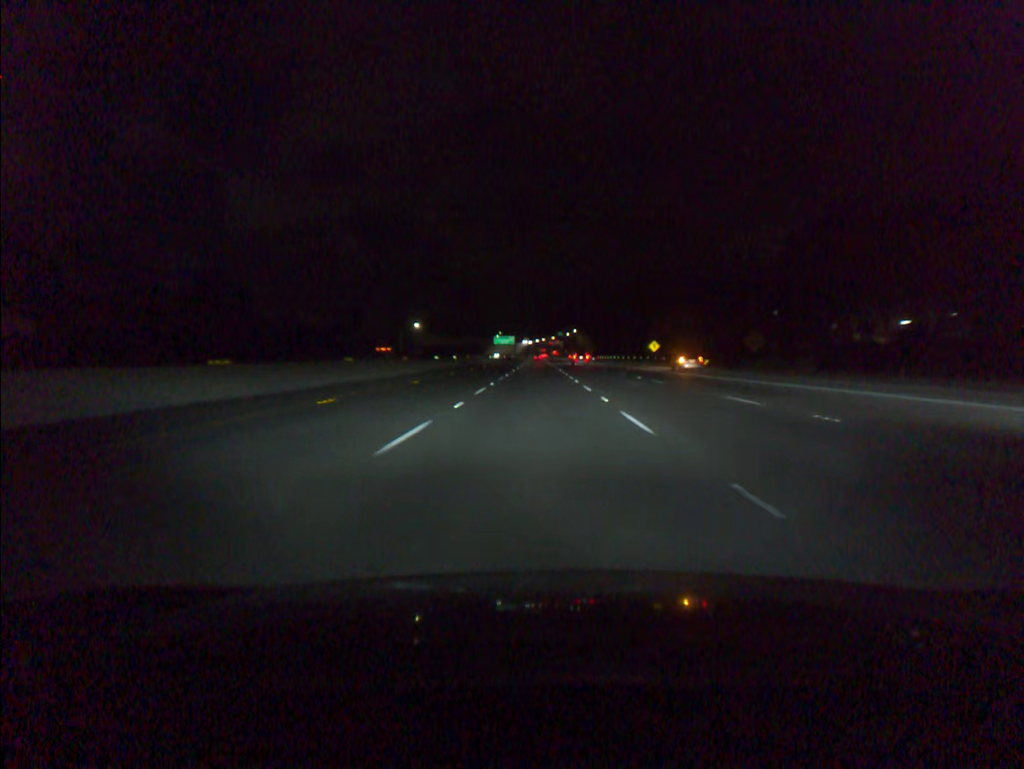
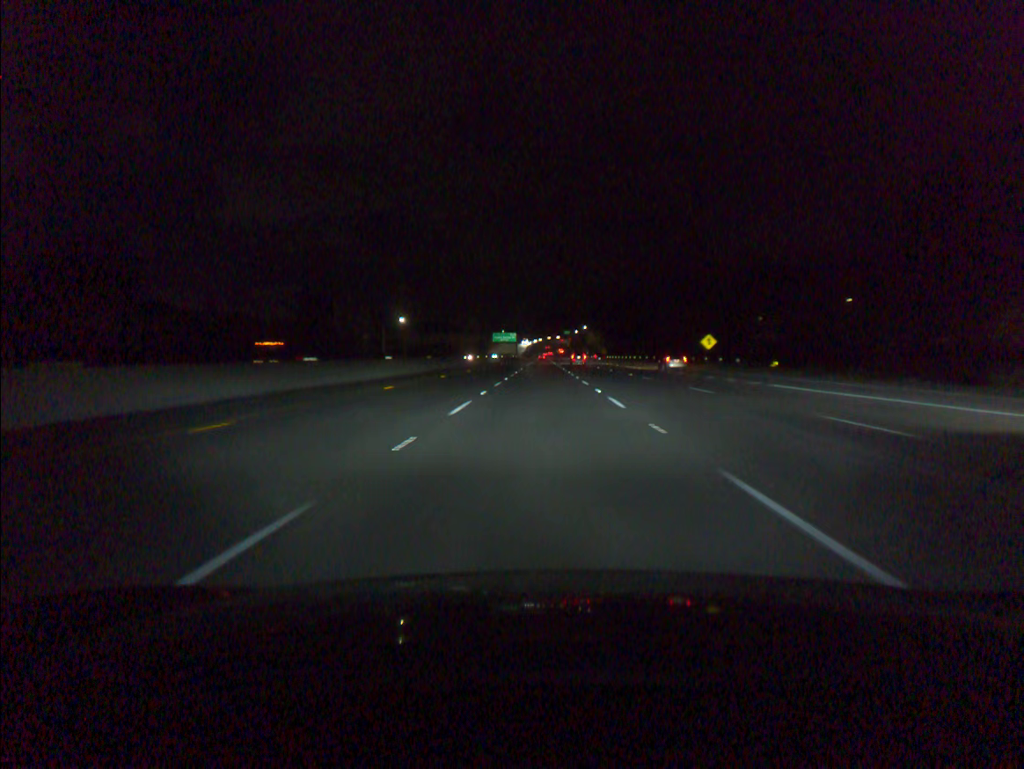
(-0.1, +36.7) m; 0°
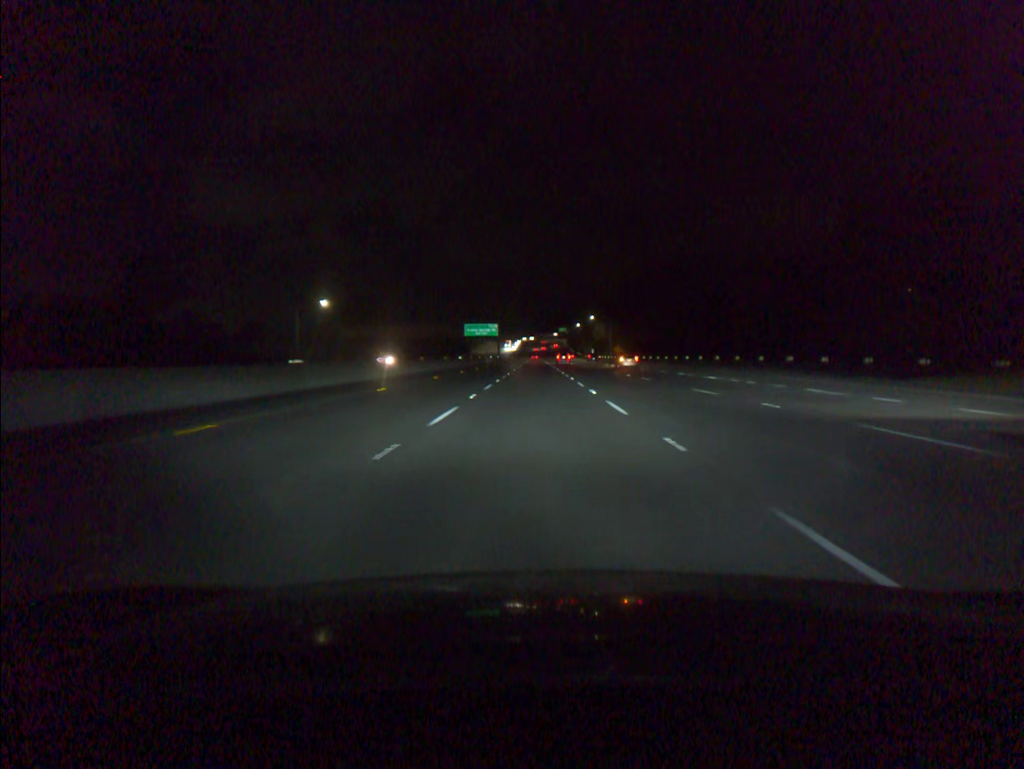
(+0.3, +73.3) m; +1°
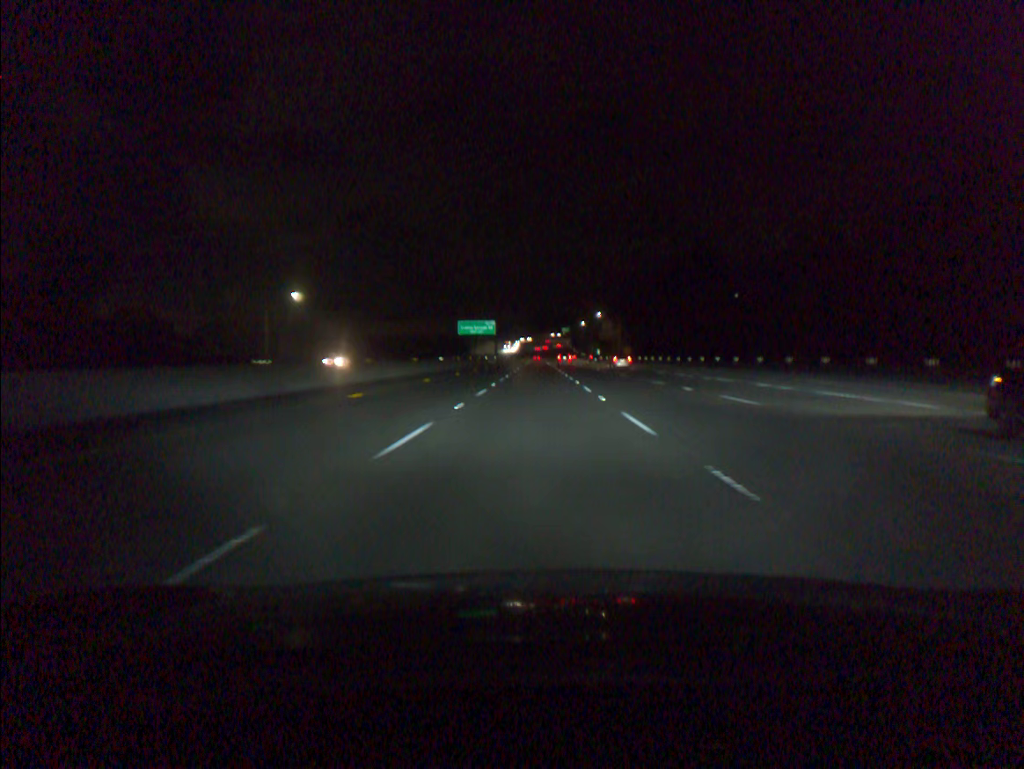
(0.0, +18.3) m; 0°
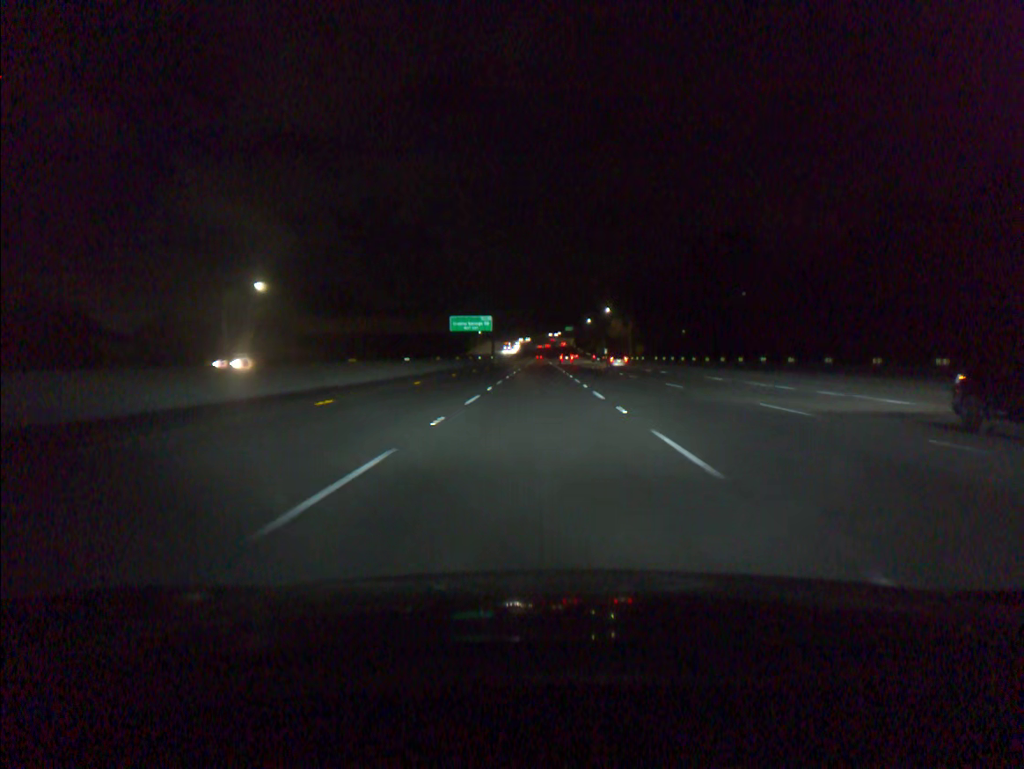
(0.0, +18.3) m; 0°
